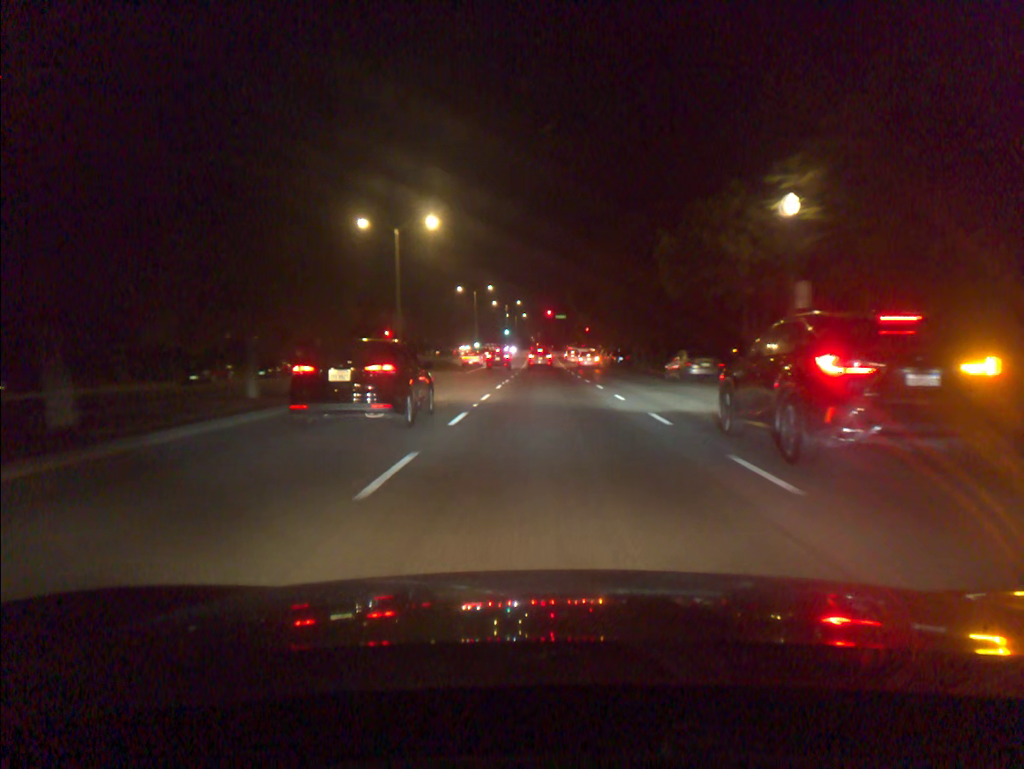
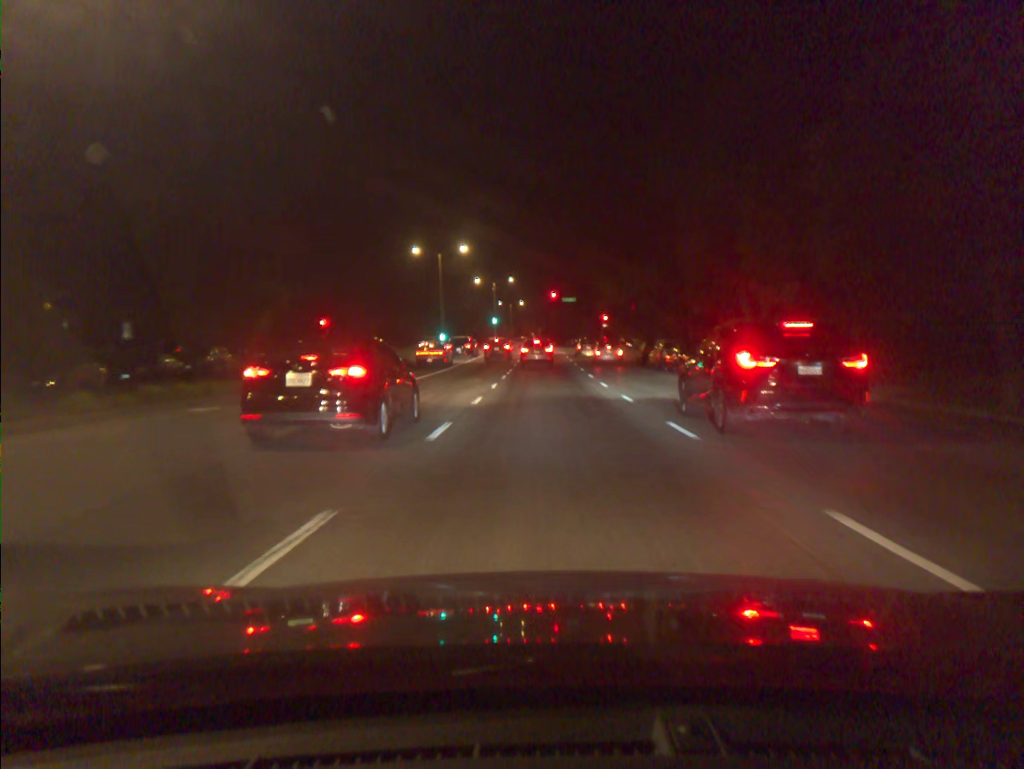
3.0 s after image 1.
(+0.1, +38.9) m; 0°
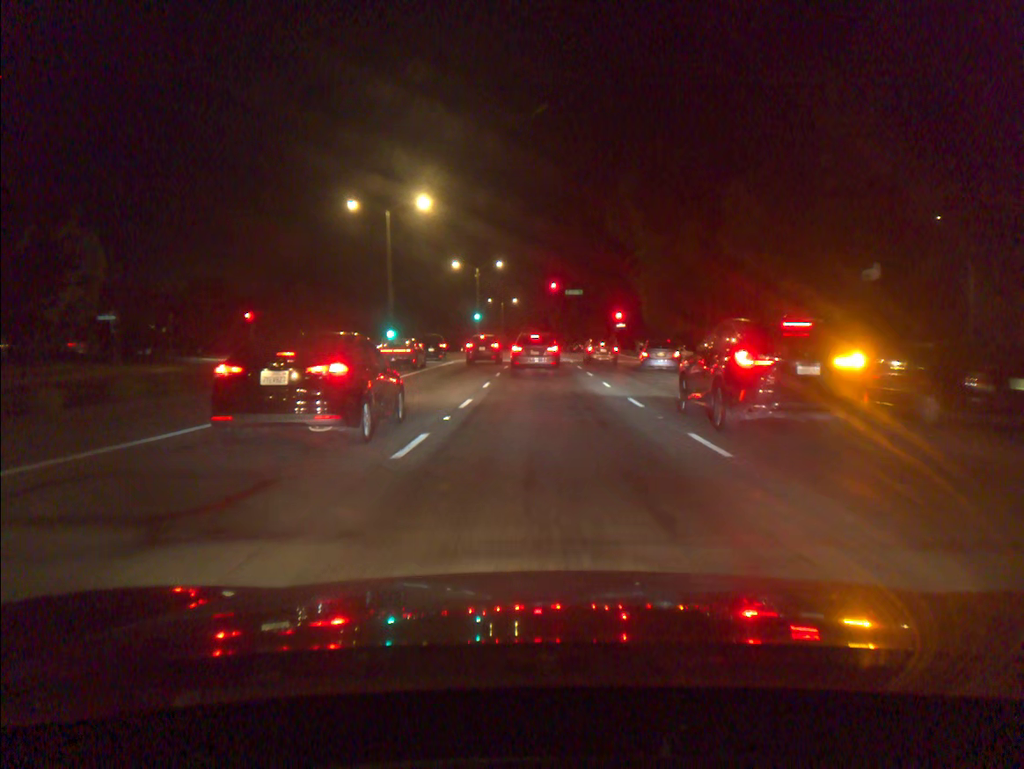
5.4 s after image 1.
(0.0, +23.8) m; 0°
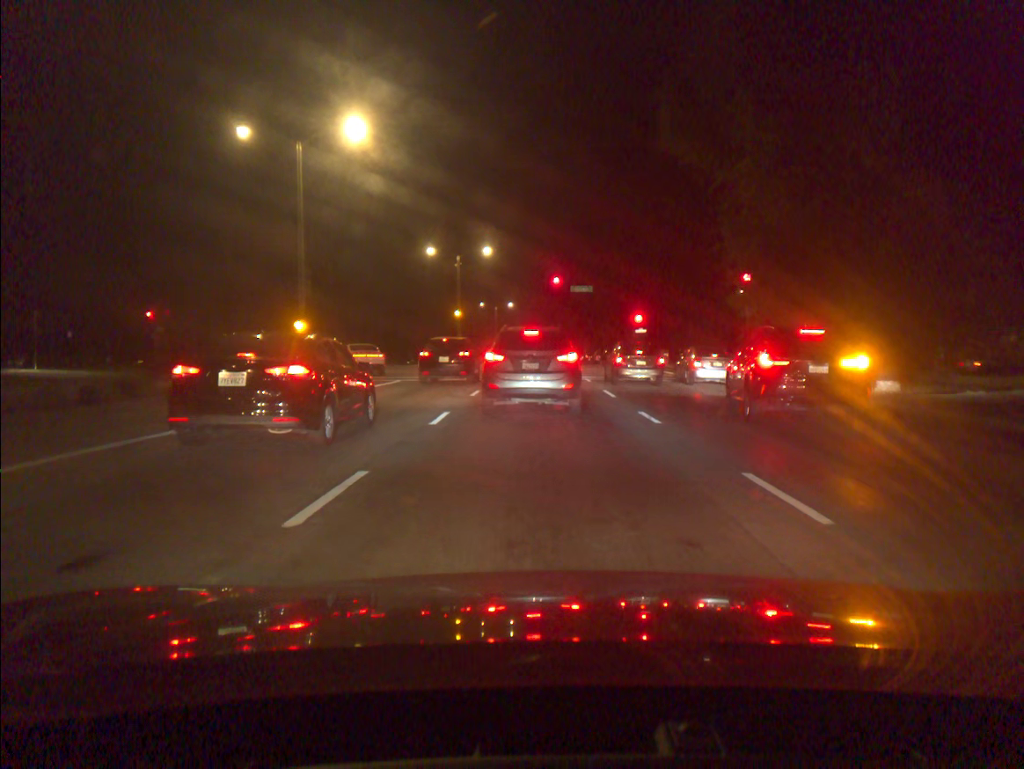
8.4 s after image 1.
(0.0, +18.0) m; 0°
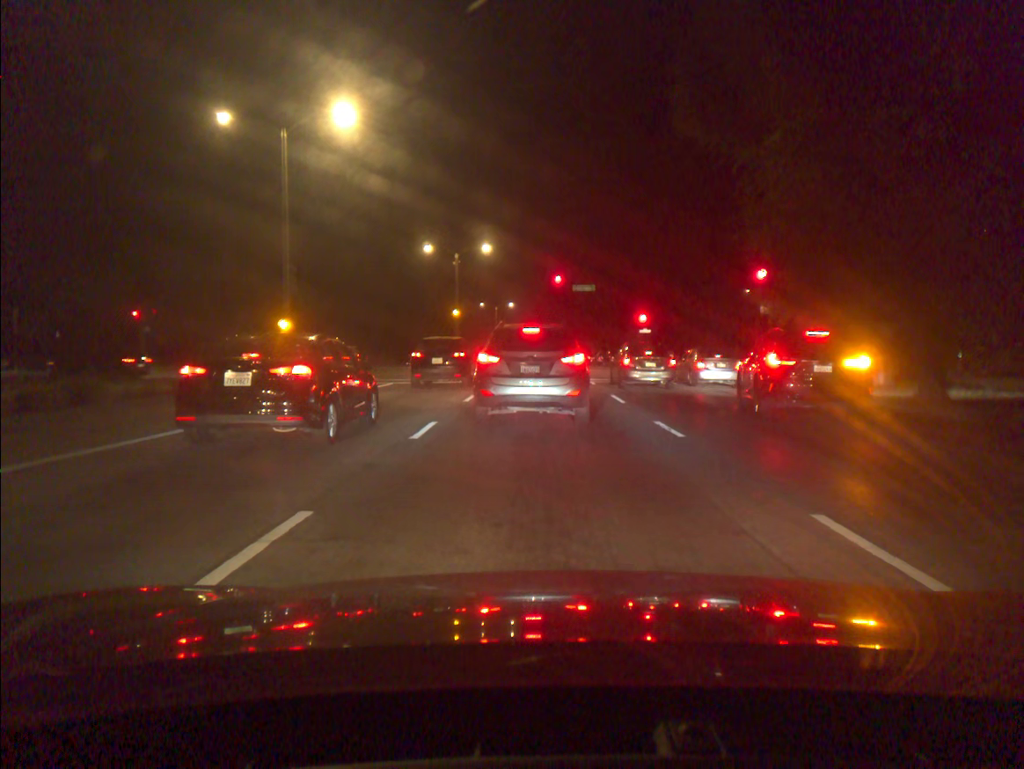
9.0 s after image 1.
(0.0, +2.0) m; 0°
